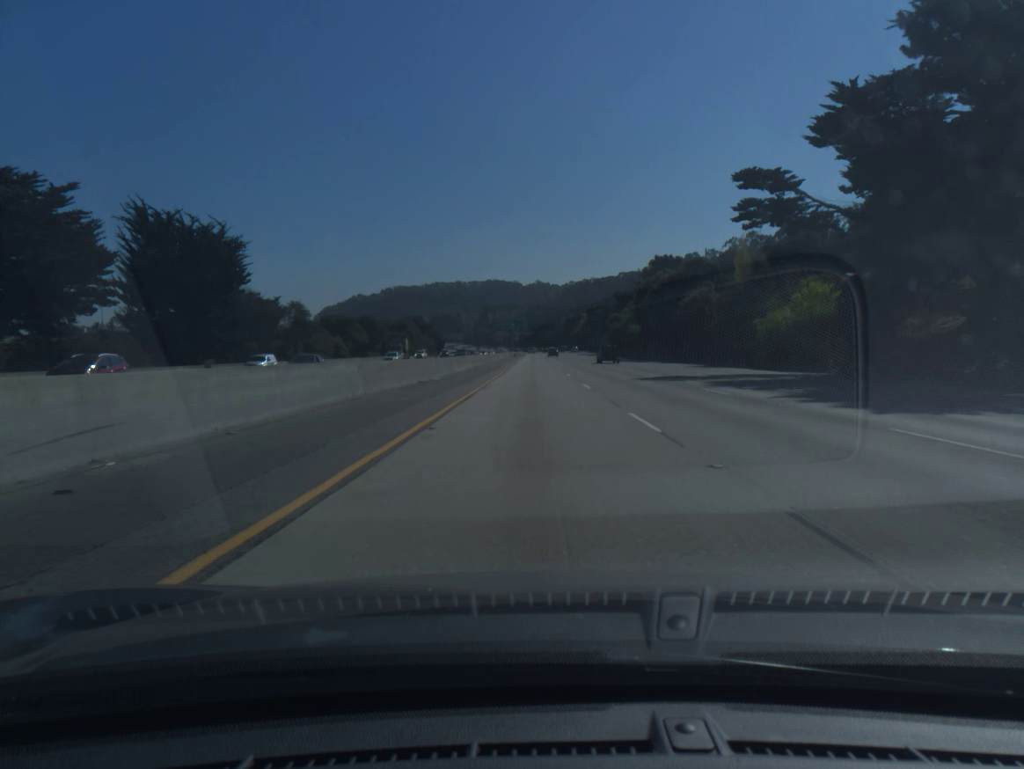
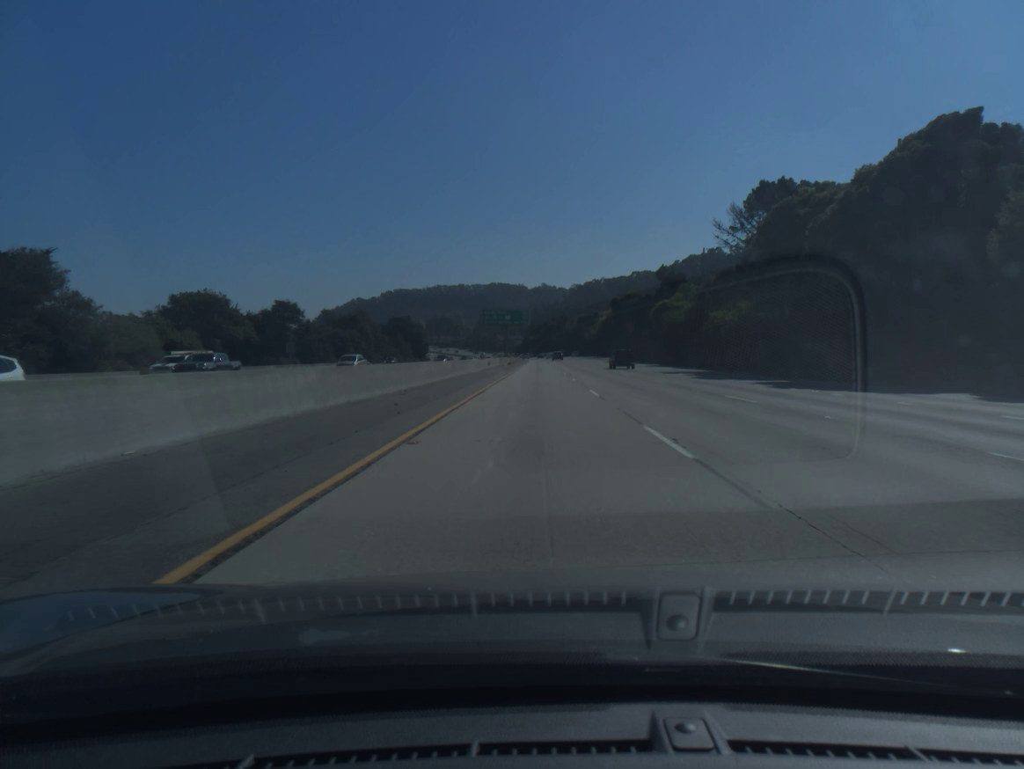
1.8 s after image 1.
(-0.1, +60.2) m; 0°
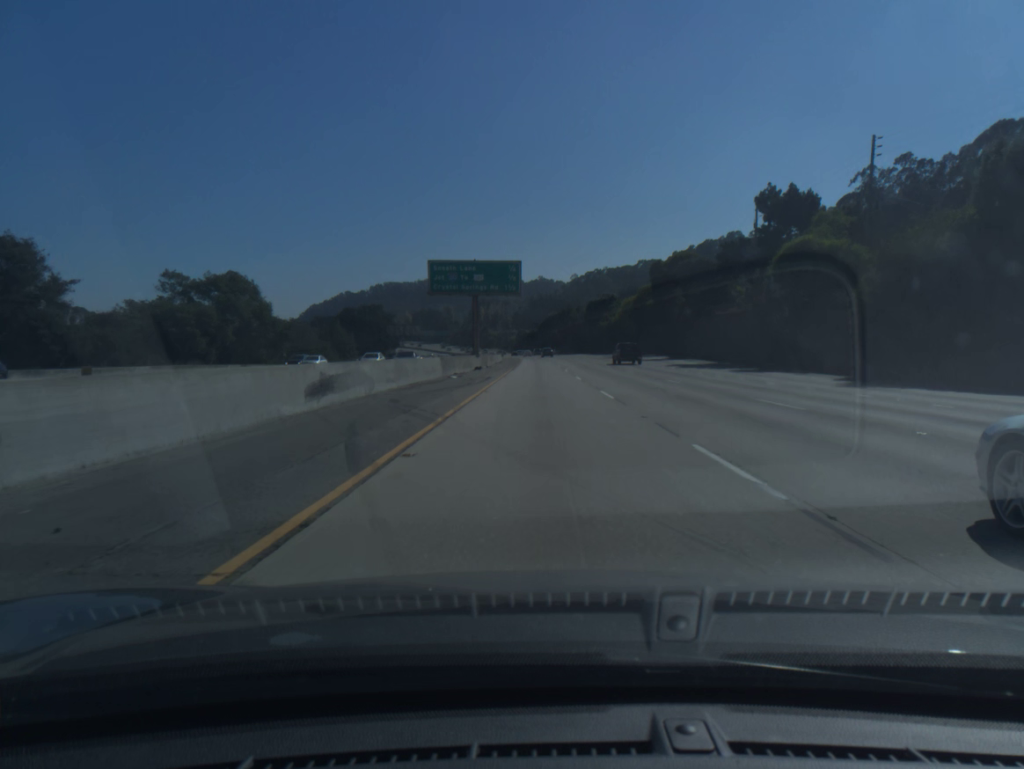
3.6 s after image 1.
(-0.1, +60.0) m; 0°
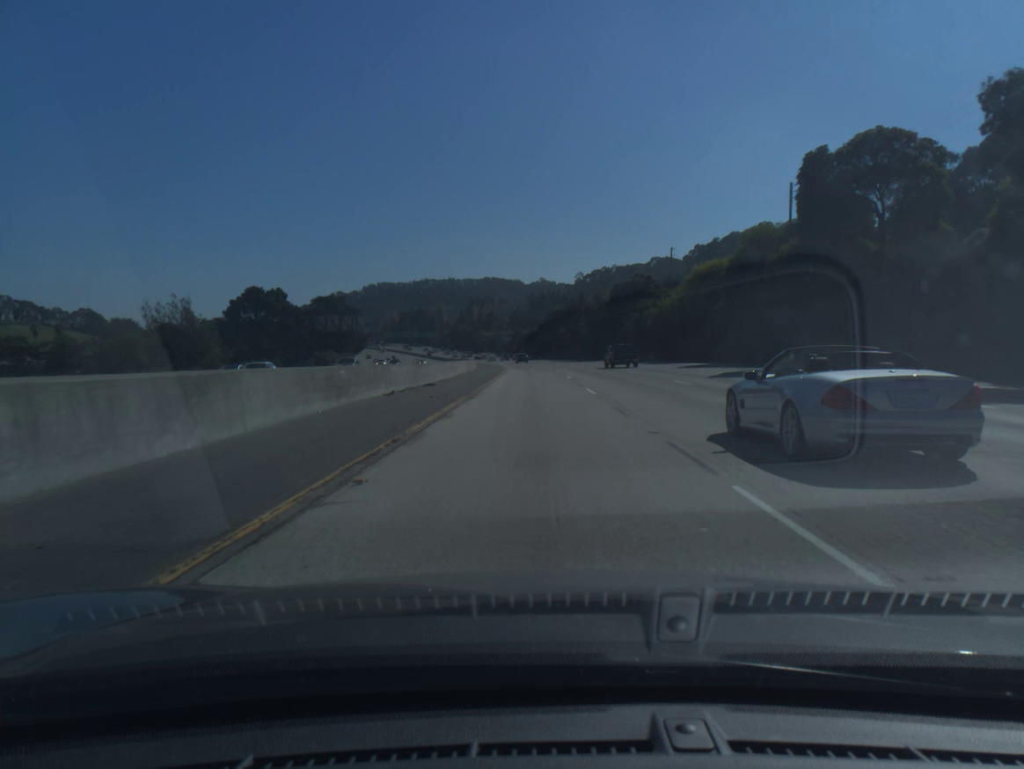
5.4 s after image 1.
(+0.2, +60.3) m; 0°
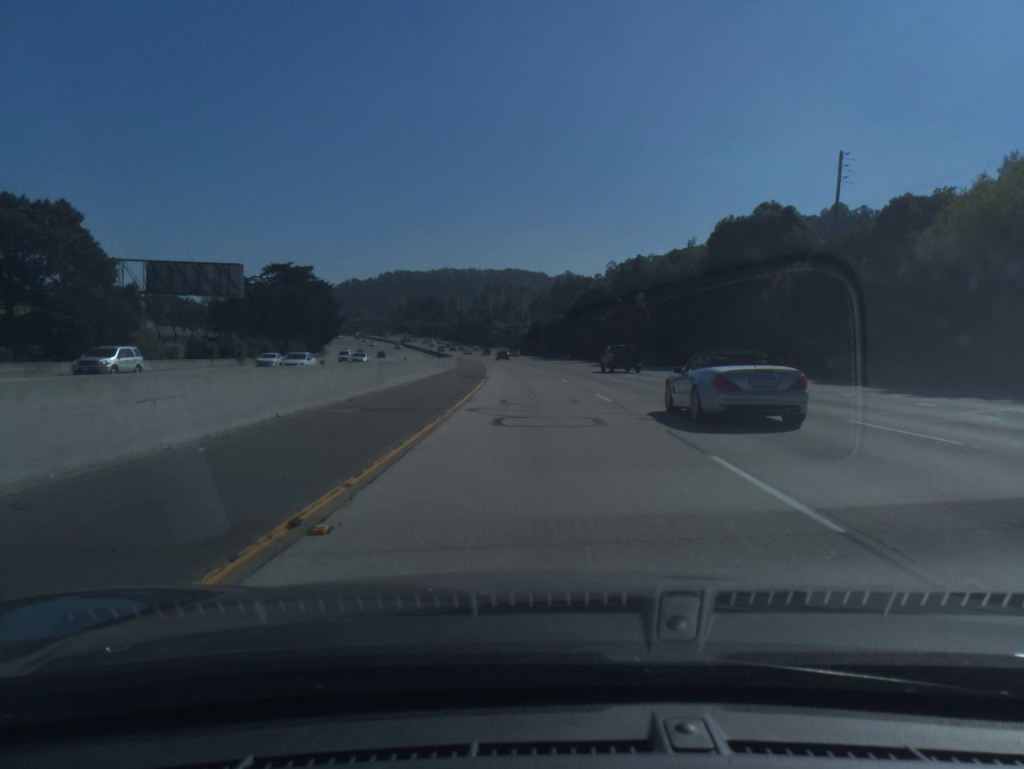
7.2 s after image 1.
(-0.7, +60.3) m; -1°
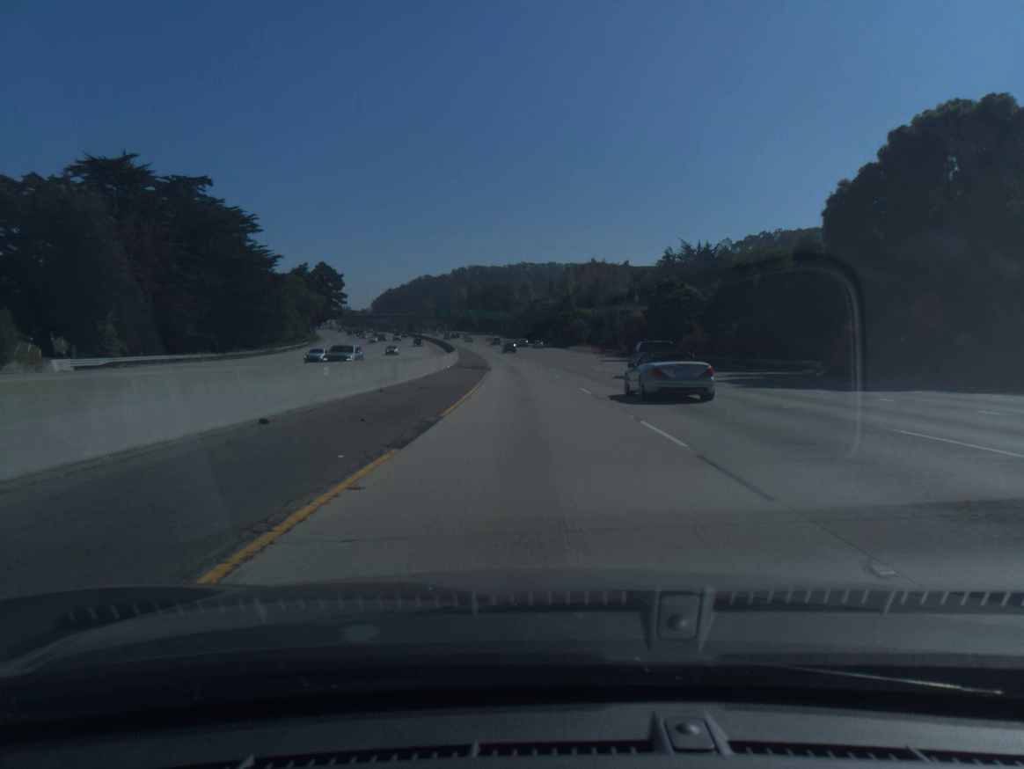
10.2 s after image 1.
(-5.1, +100.5) m; -6°
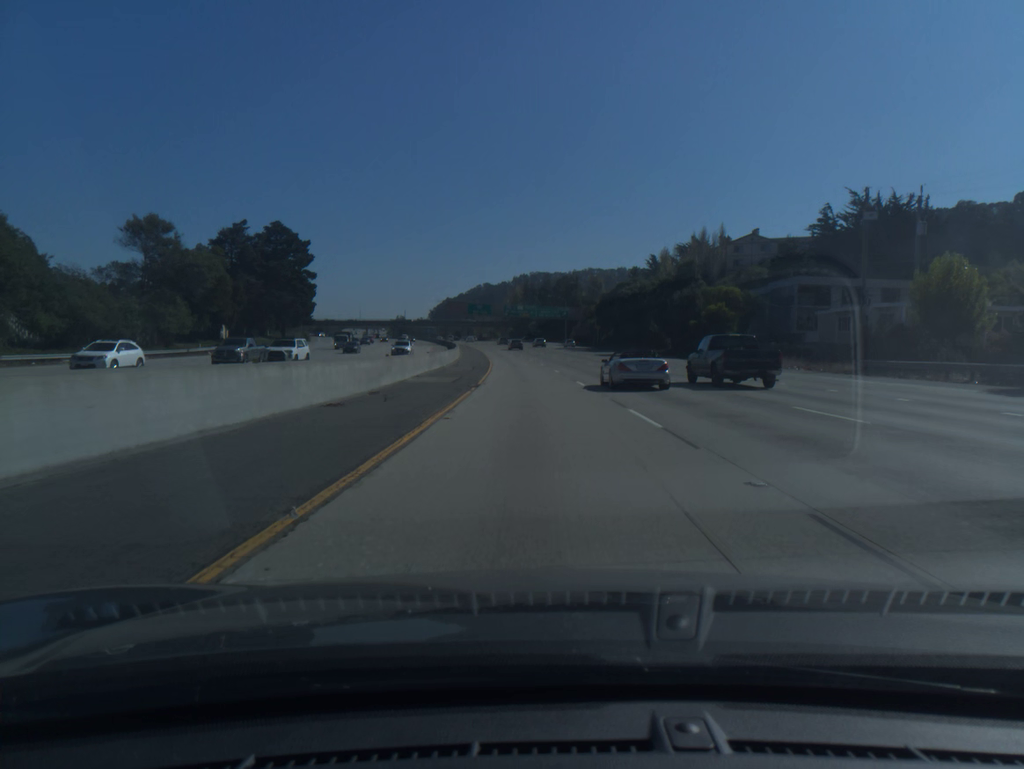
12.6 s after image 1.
(-3.1, +80.5) m; -5°
